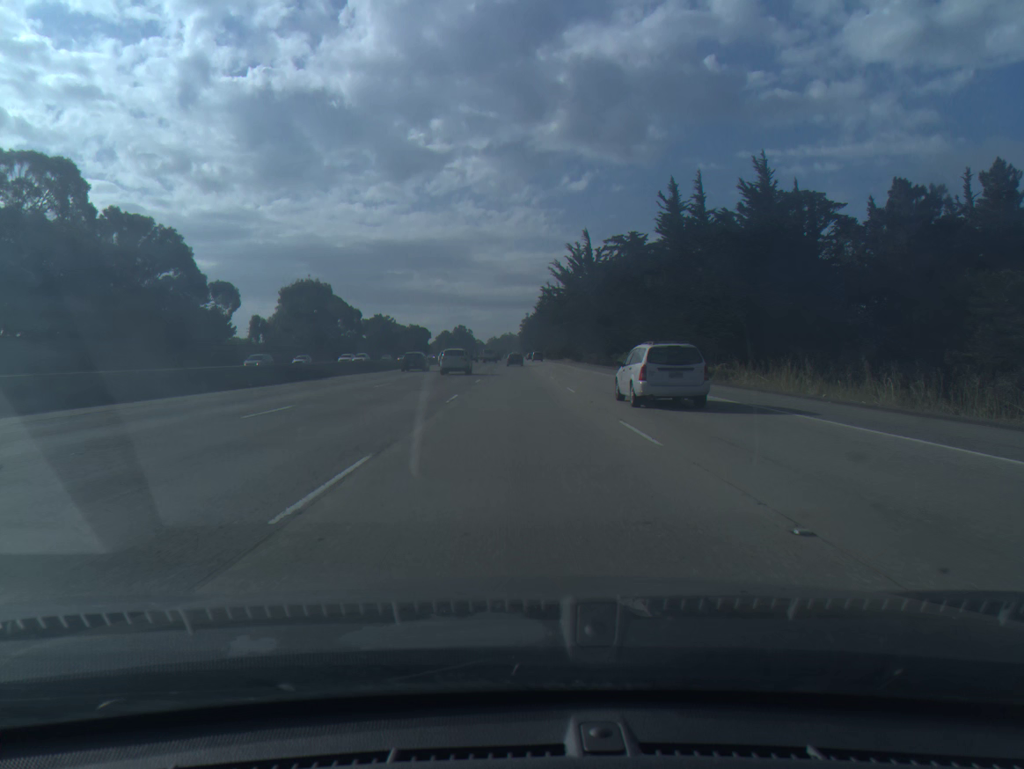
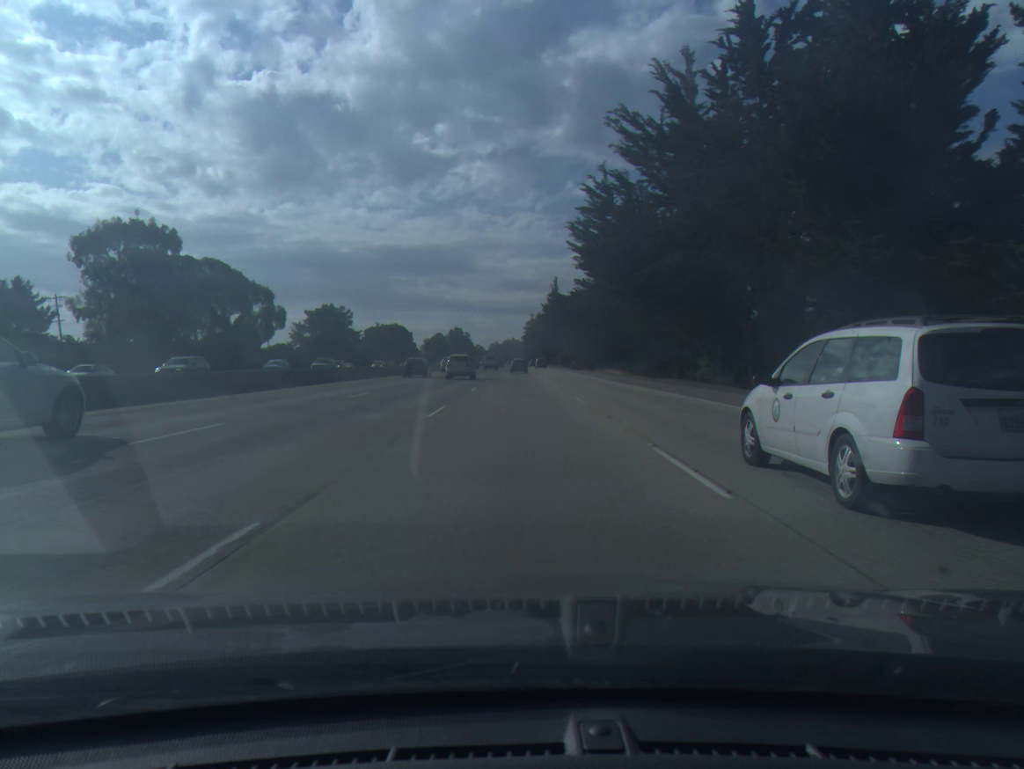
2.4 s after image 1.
(-0.2, +77.1) m; 0°
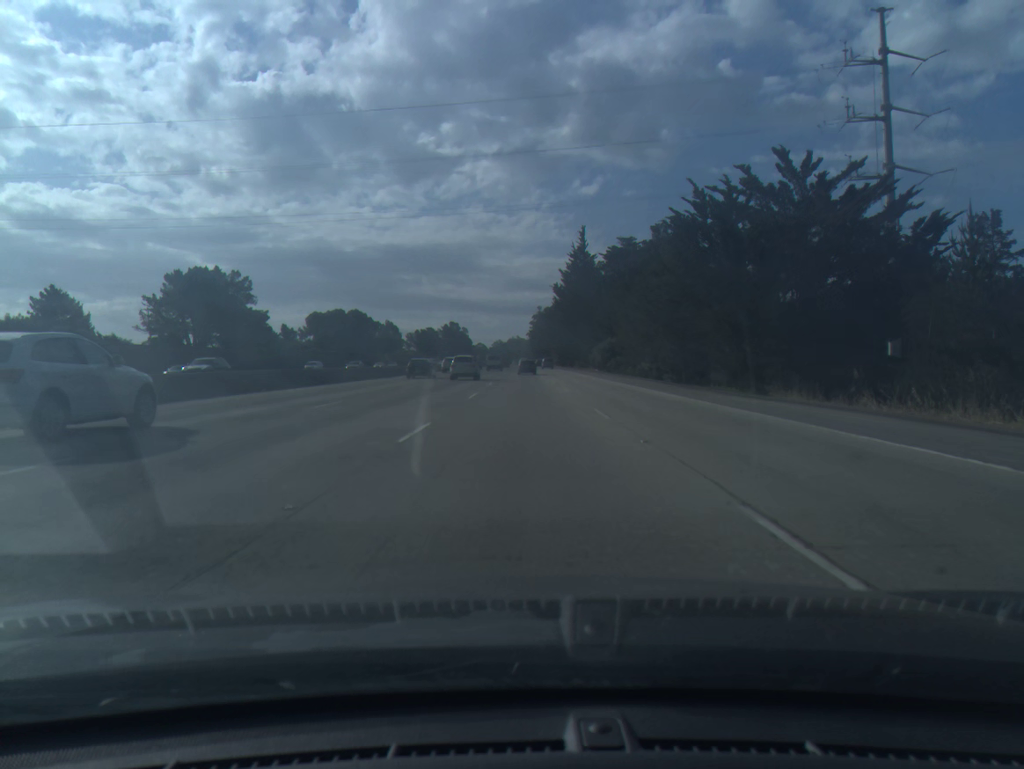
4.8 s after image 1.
(0.0, +77.7) m; 0°
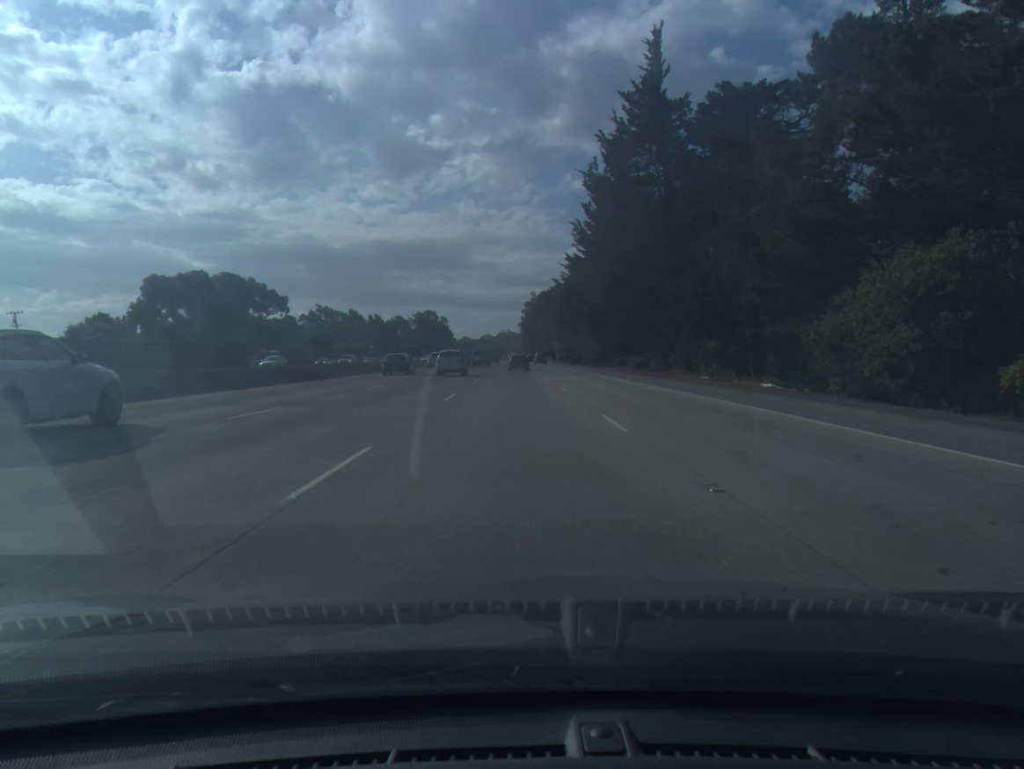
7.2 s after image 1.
(+0.5, +77.8) m; +1°
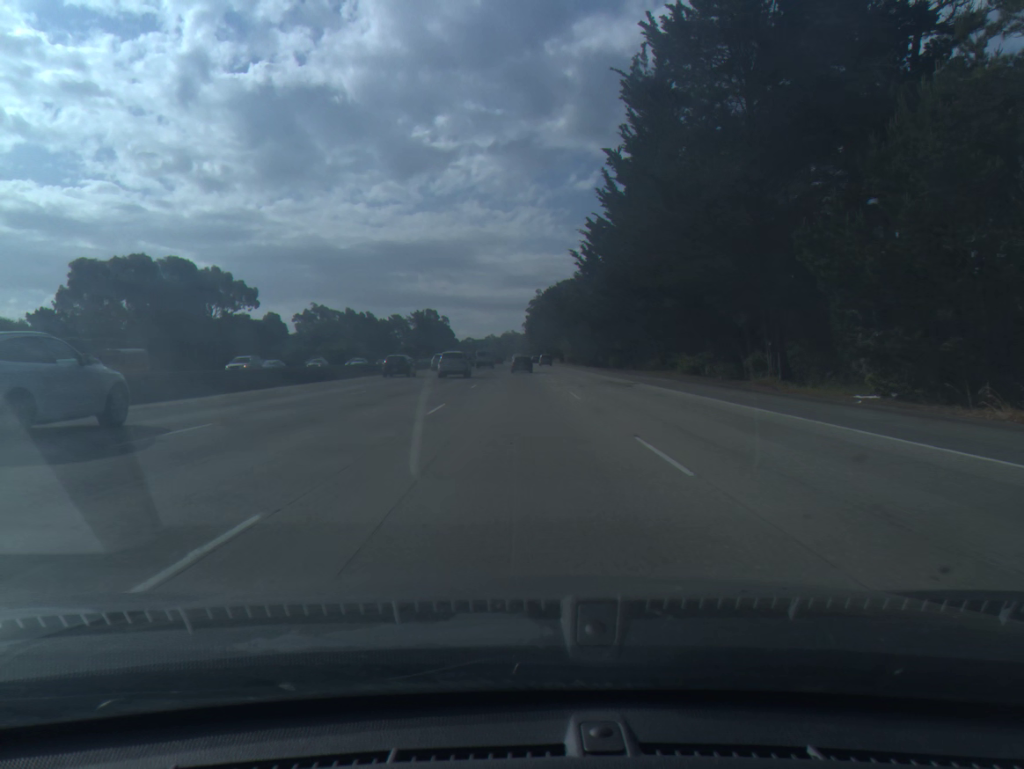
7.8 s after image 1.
(0.0, +19.1) m; 0°
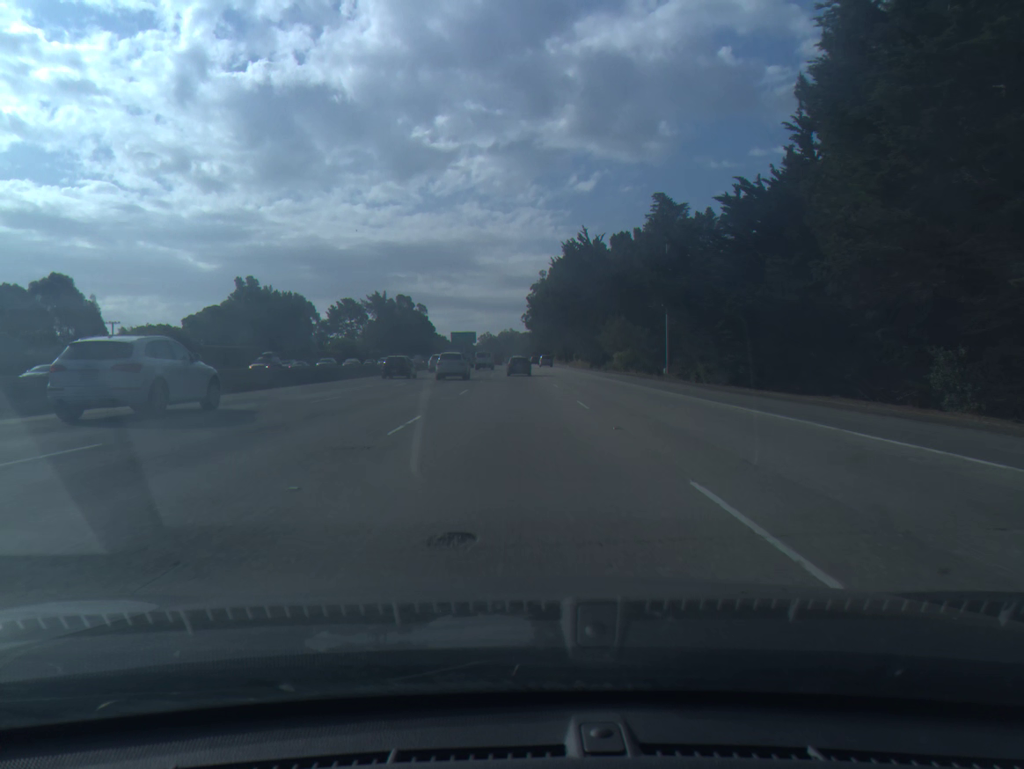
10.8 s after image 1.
(+0.1, +92.1) m; 0°
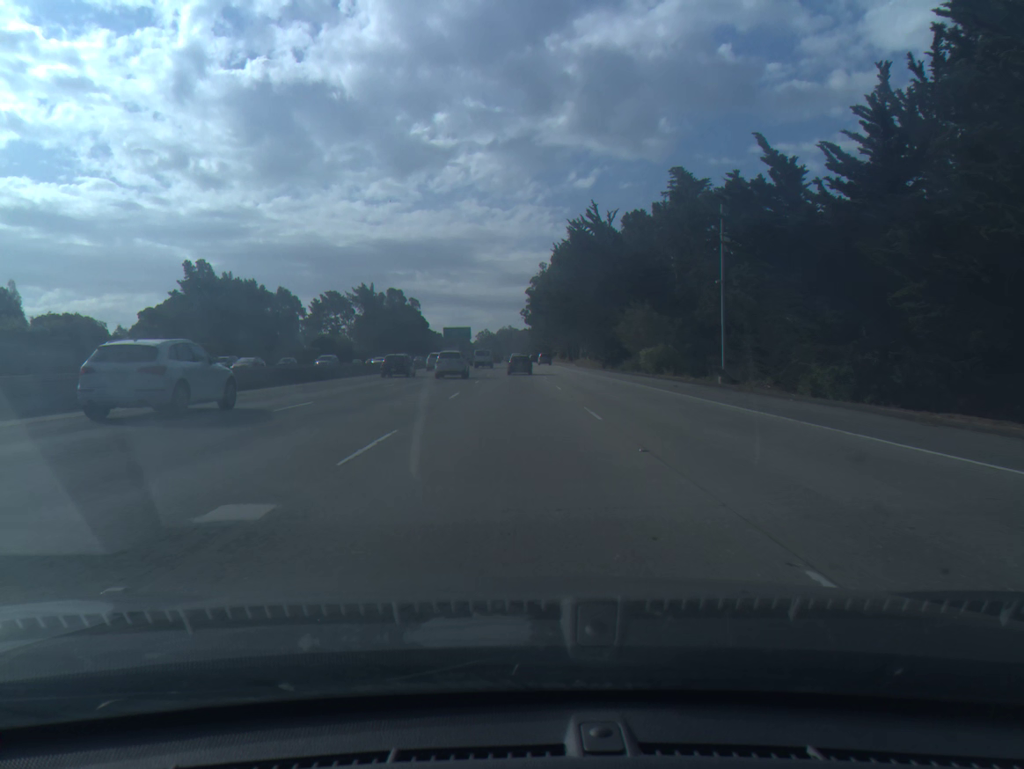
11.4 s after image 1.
(0.0, +17.9) m; 0°
